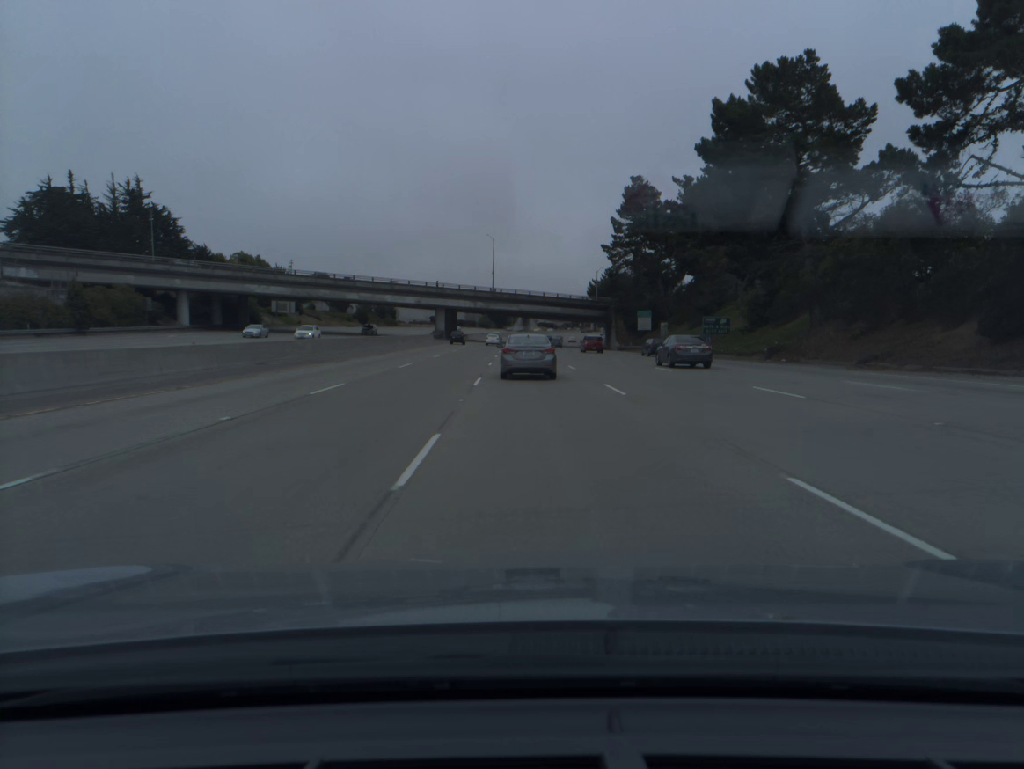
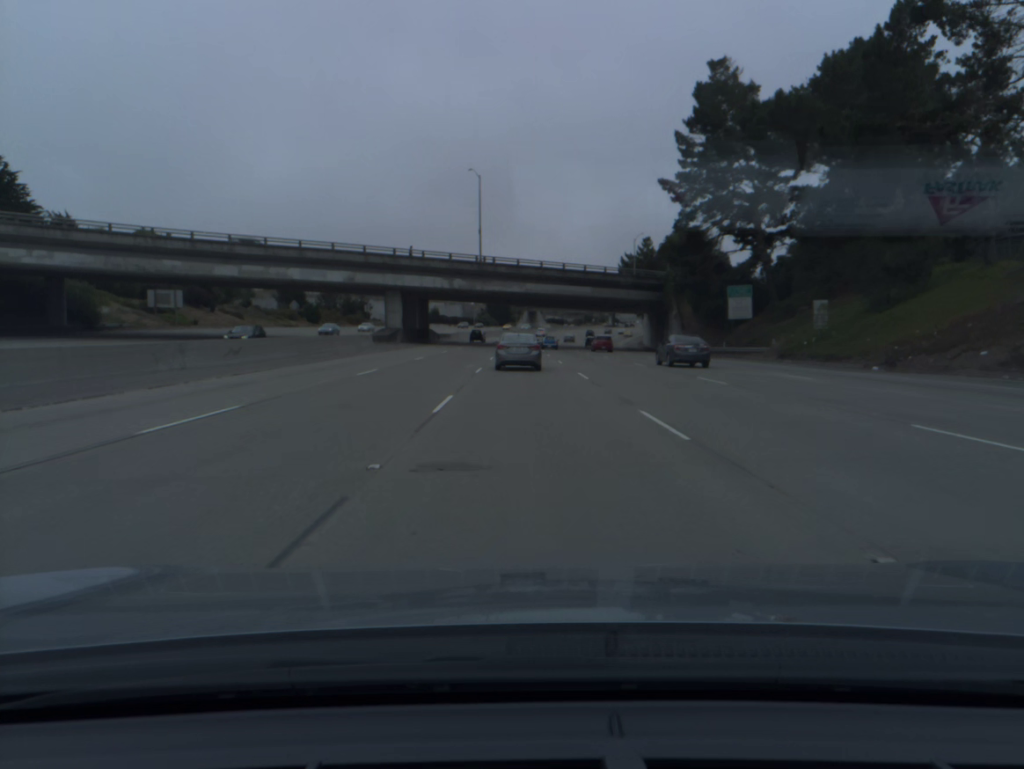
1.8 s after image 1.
(-0.3, +51.7) m; 0°
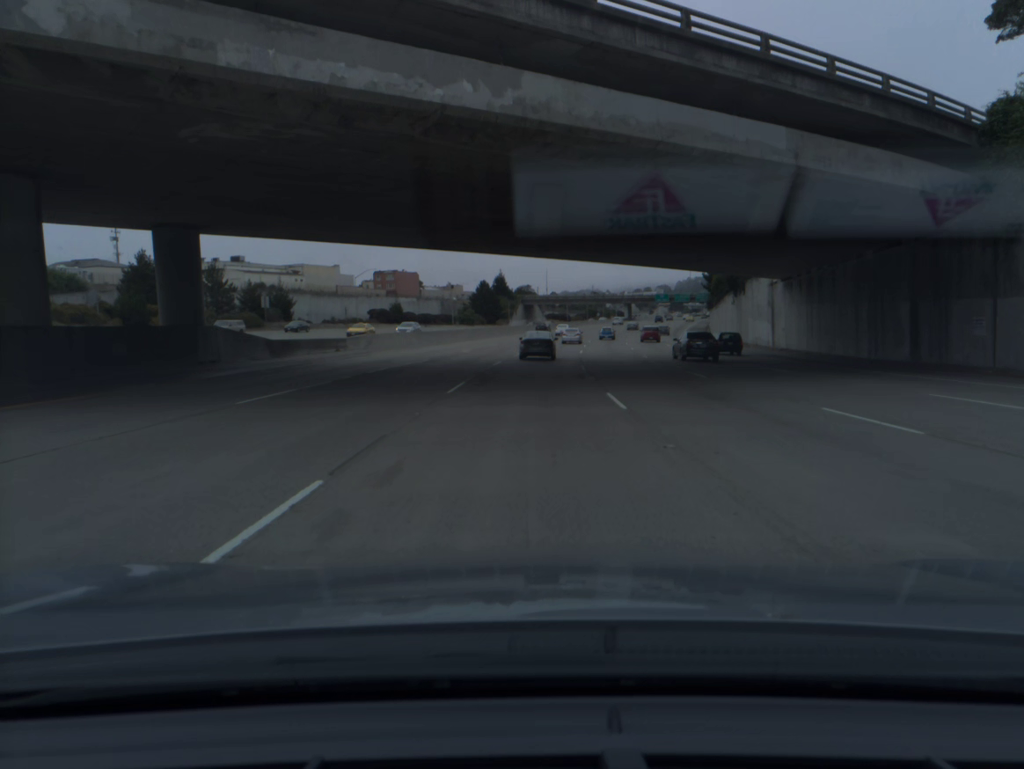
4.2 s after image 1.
(-0.1, +68.5) m; 0°
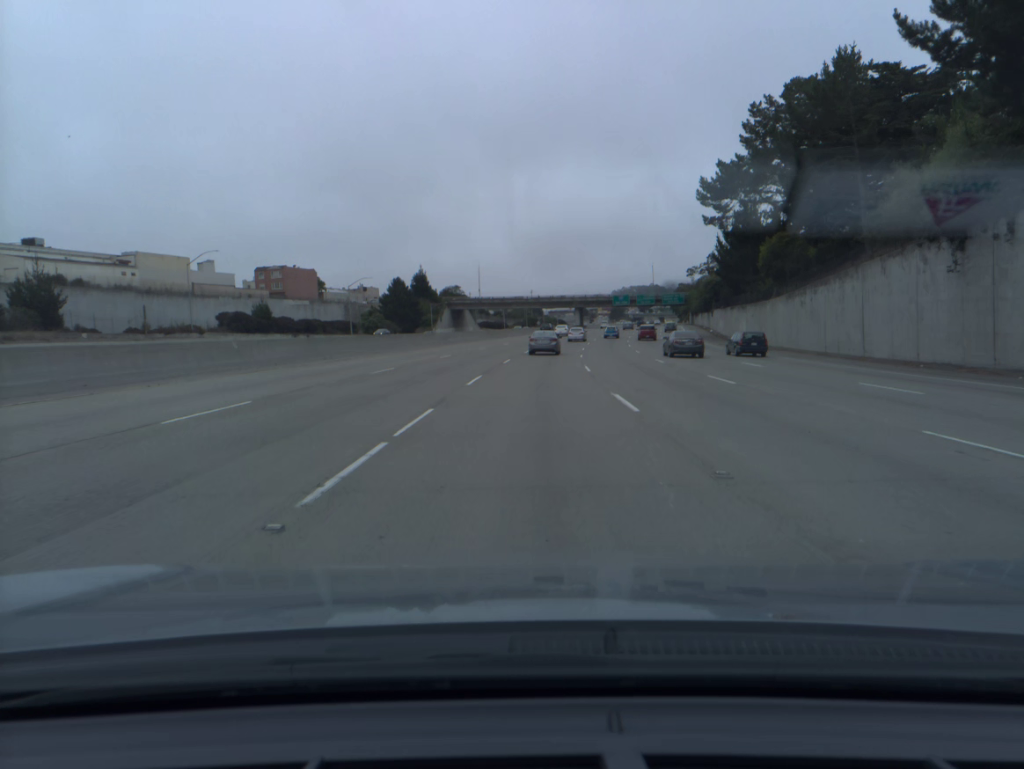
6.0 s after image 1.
(+1.7, +50.9) m; +5°
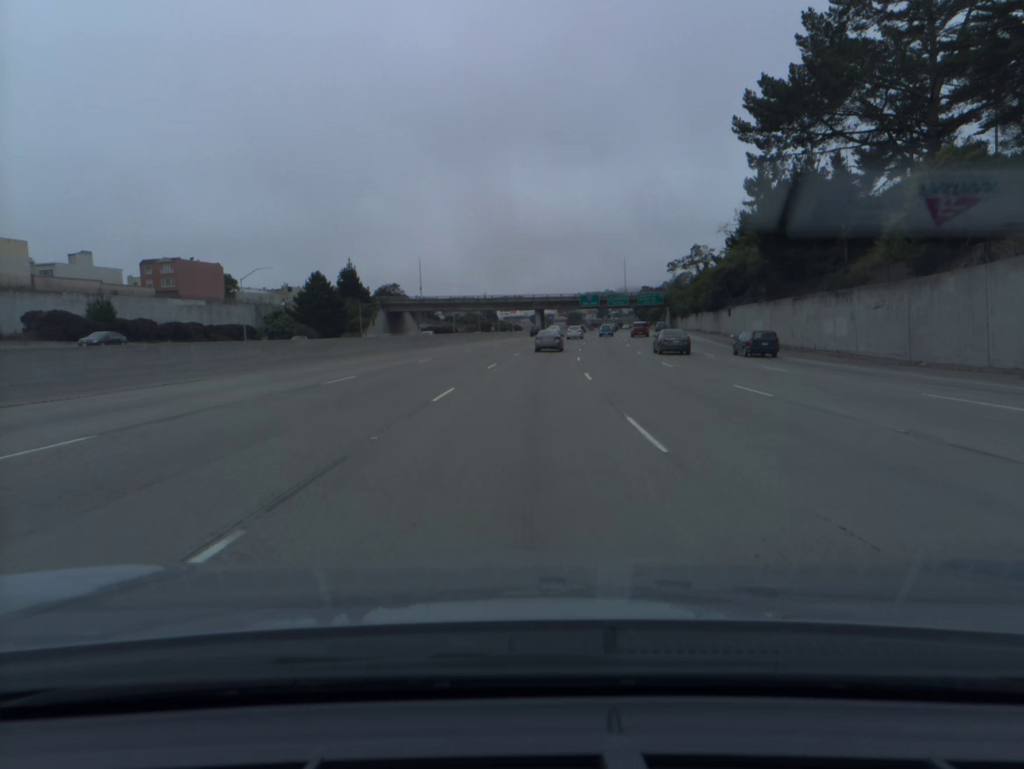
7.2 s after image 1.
(+1.0, +34.0) m; +3°
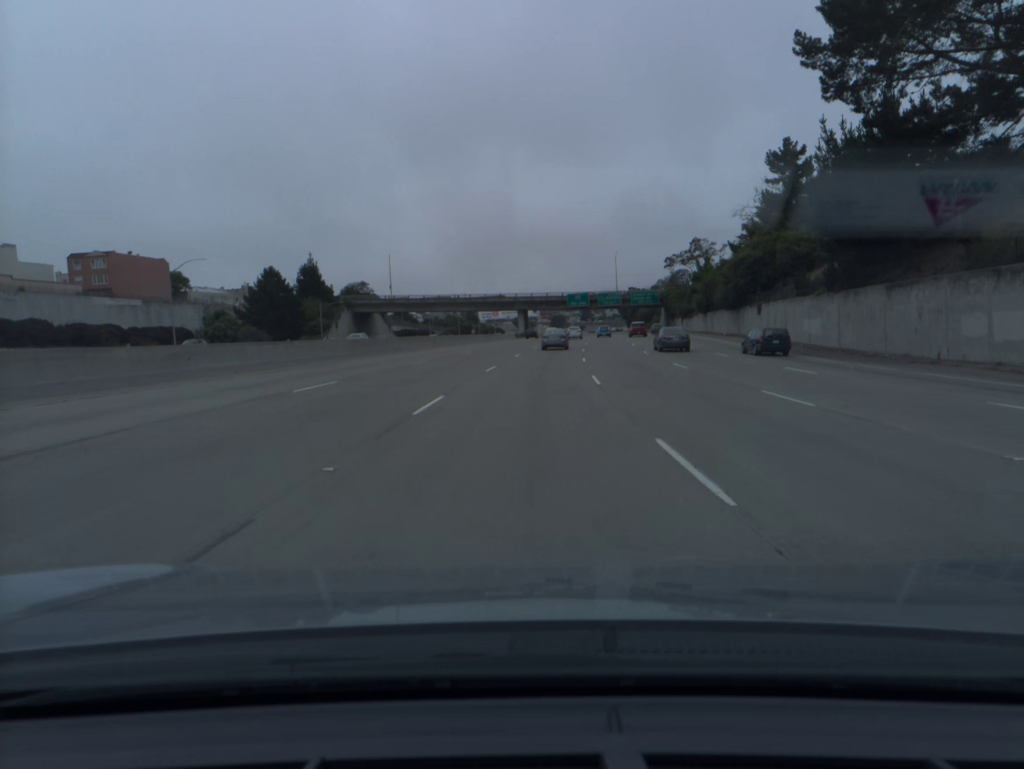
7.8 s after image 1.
(+0.2, +17.1) m; +1°
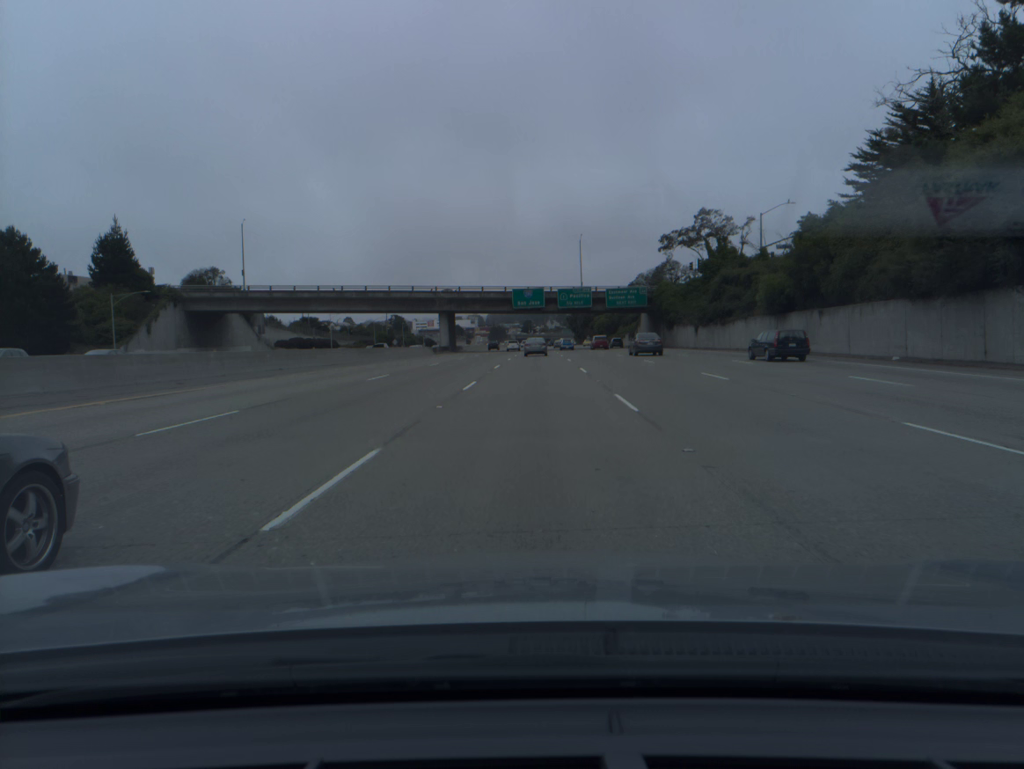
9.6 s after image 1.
(+2.1, +51.2) m; +4°
